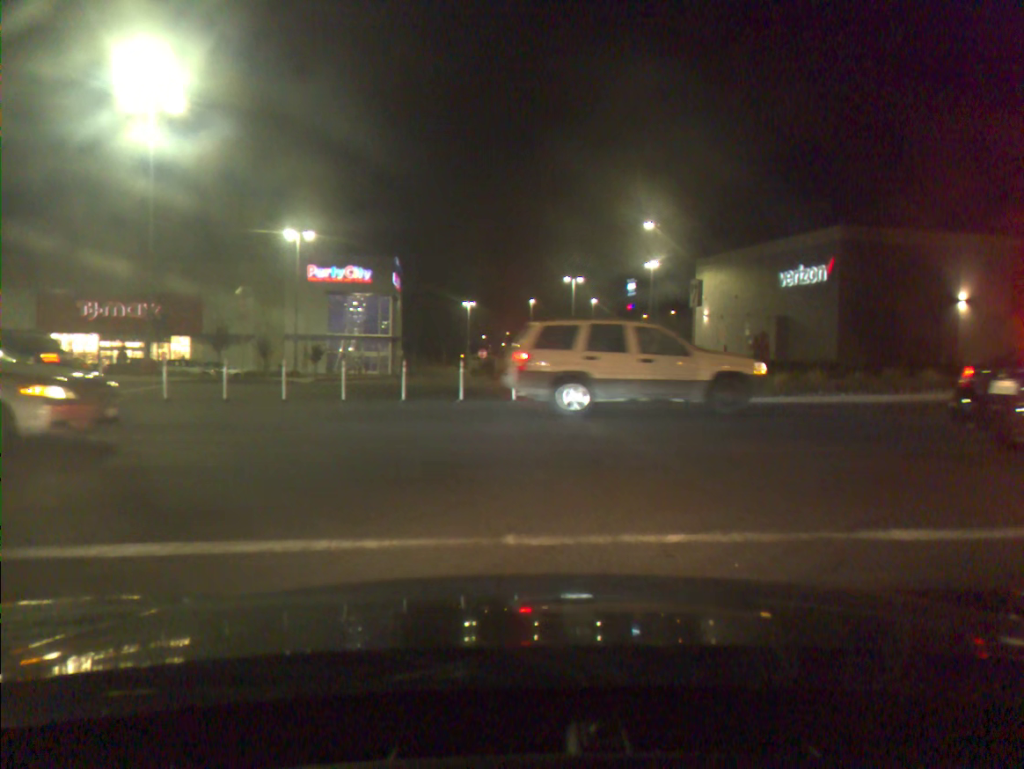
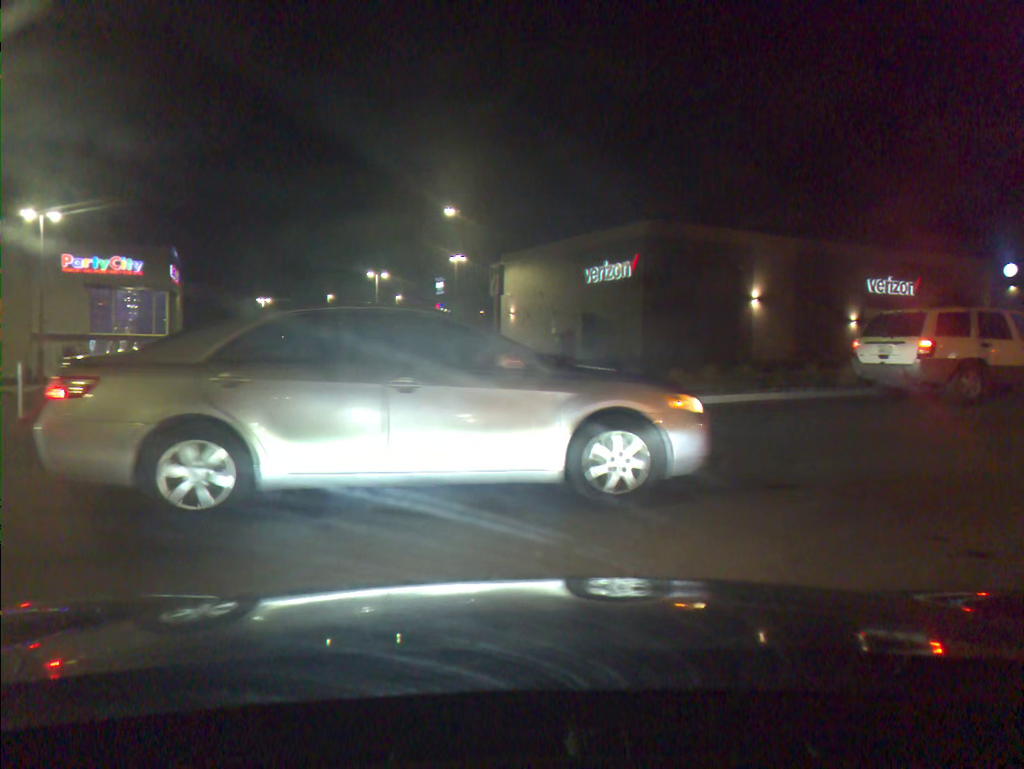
(+0.7, +2.9) m; +14°
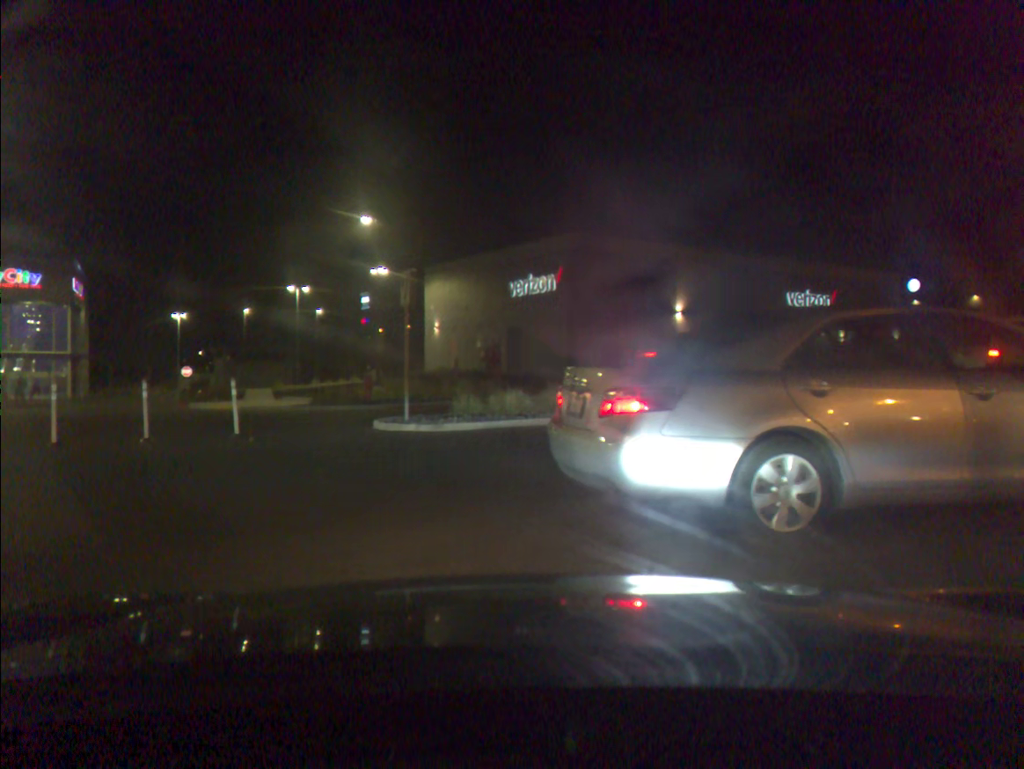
(+0.2, +1.3) m; +5°
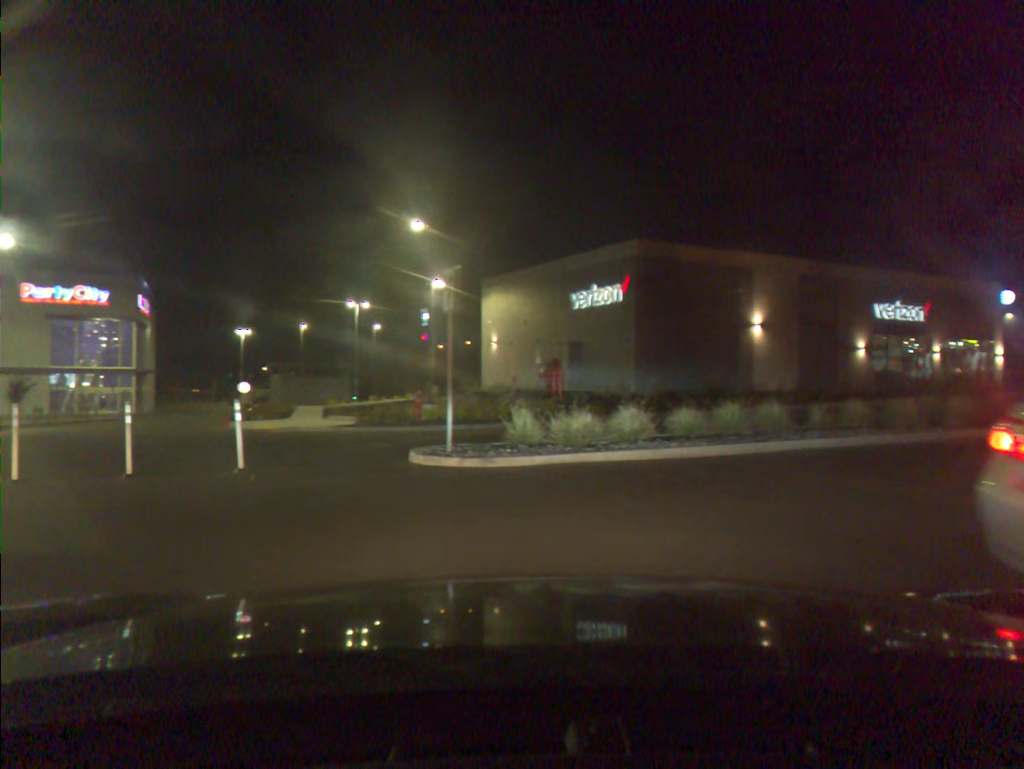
(-0.1, +2.6) m; -5°
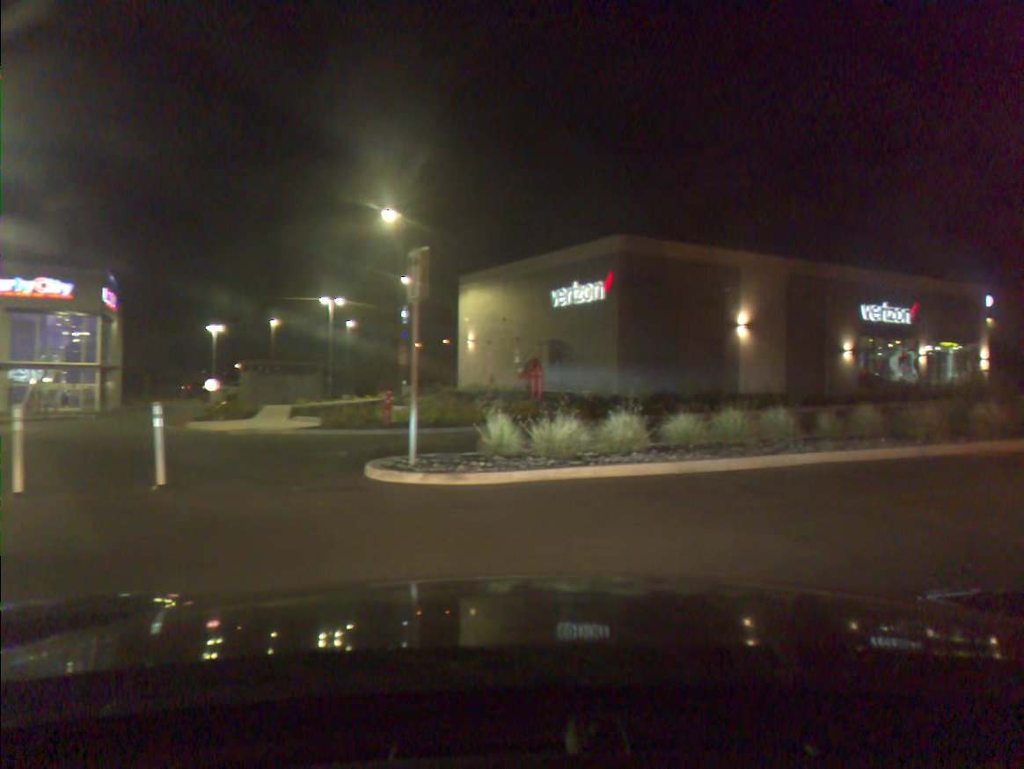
(+0.1, +1.6) m; +1°
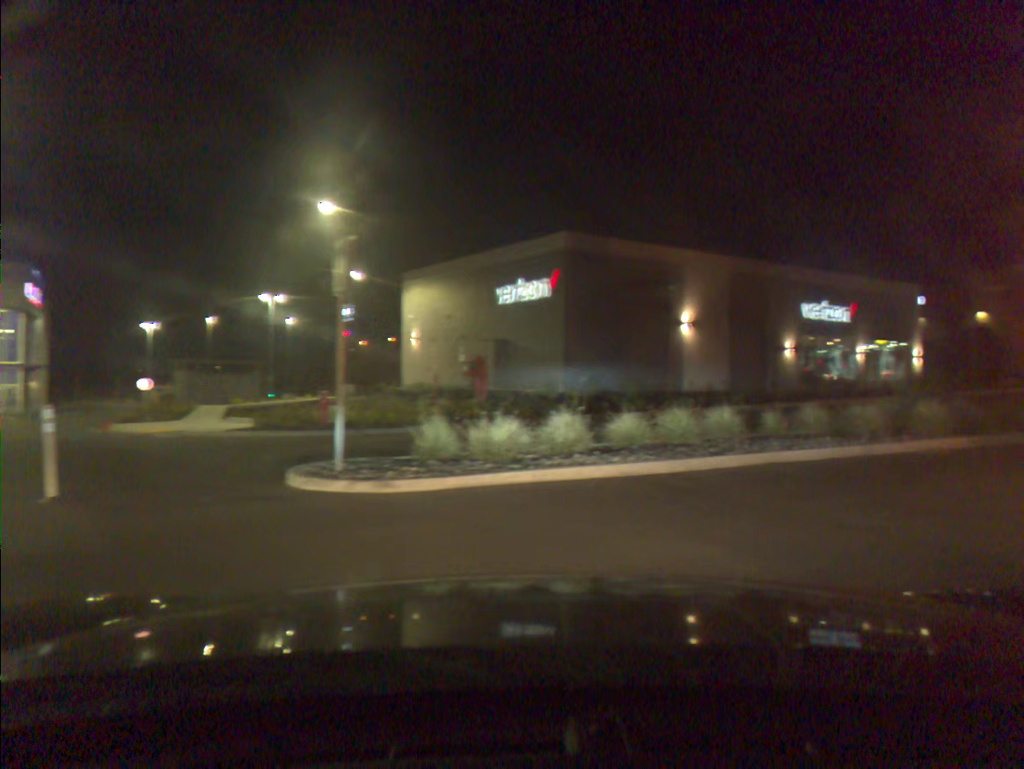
(+0.1, +0.5) m; +4°
